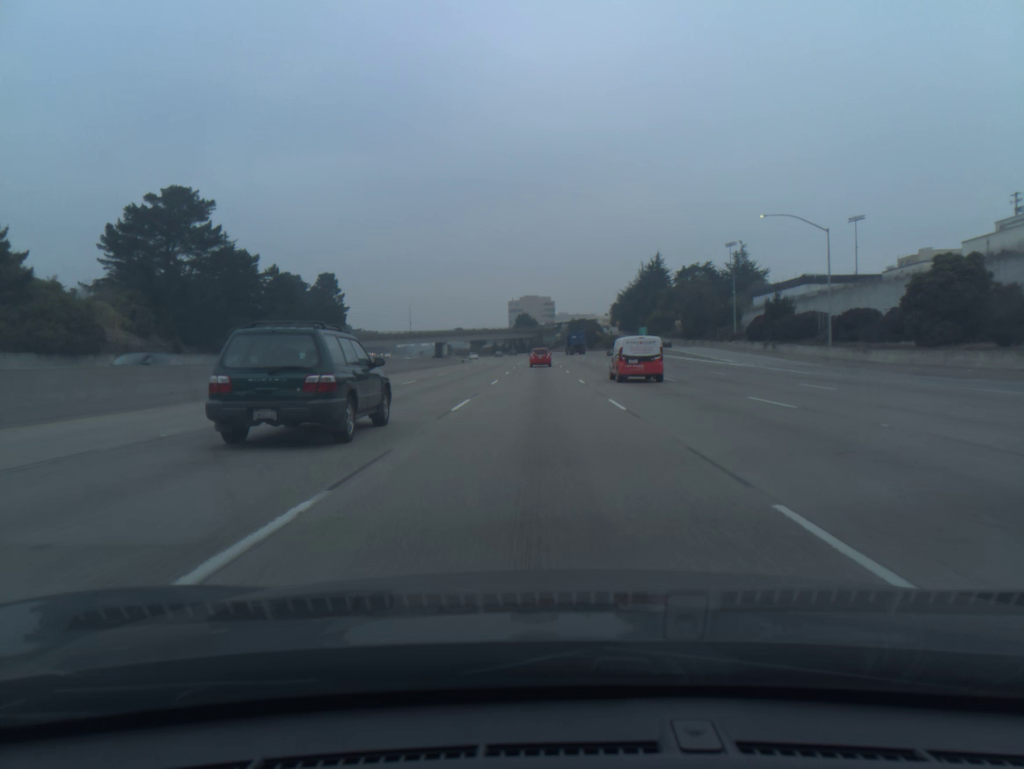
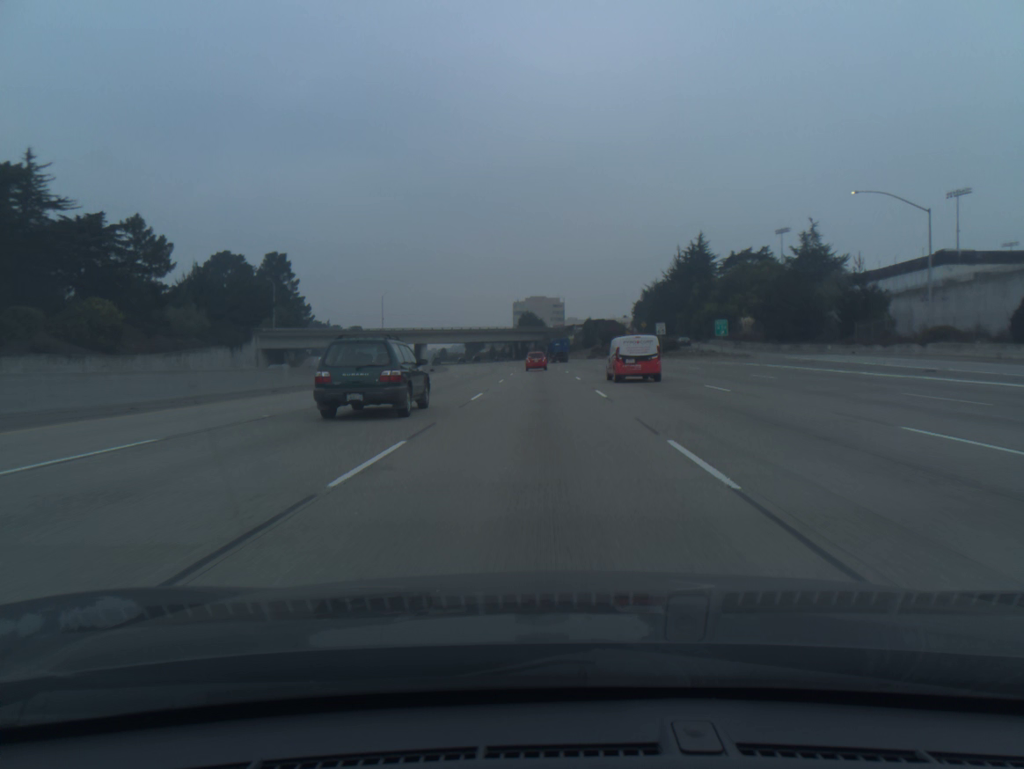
(-0.1, +52.4) m; 0°
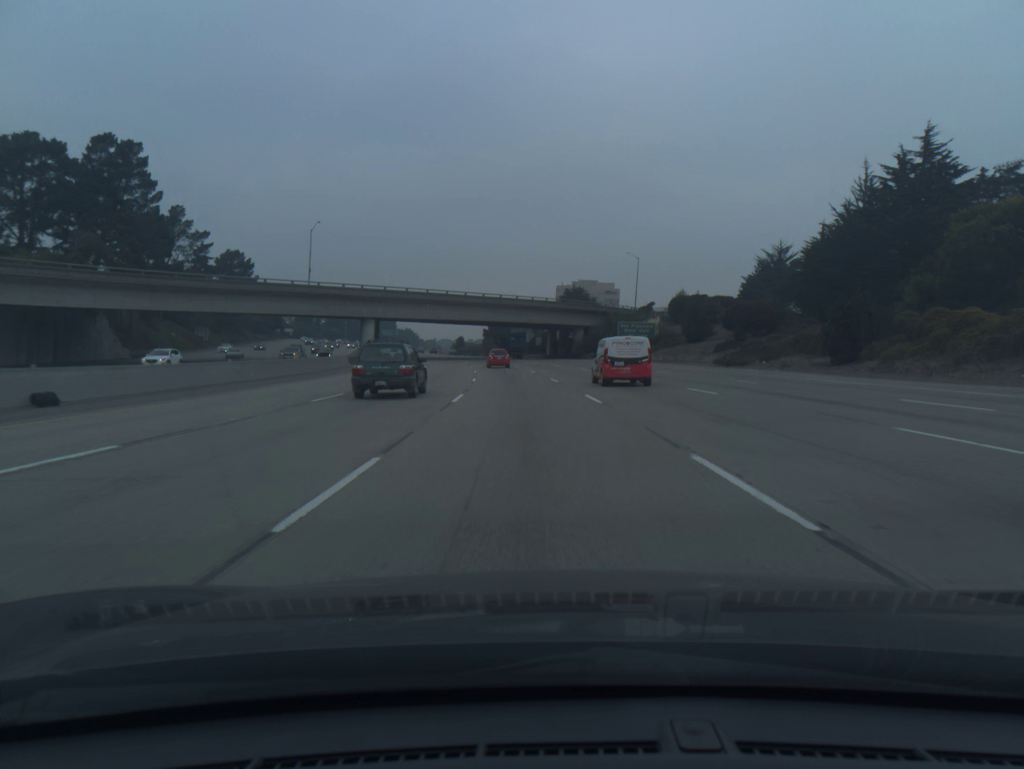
(-1.5, +87.3) m; -3°
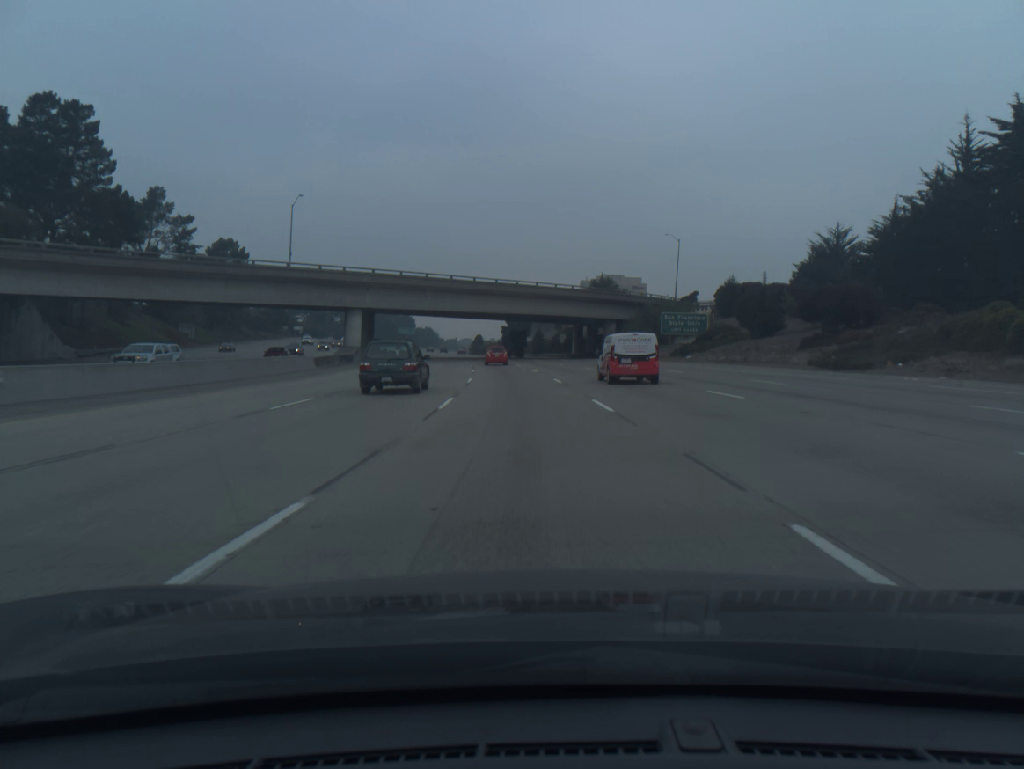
(-0.2, +17.4) m; -2°
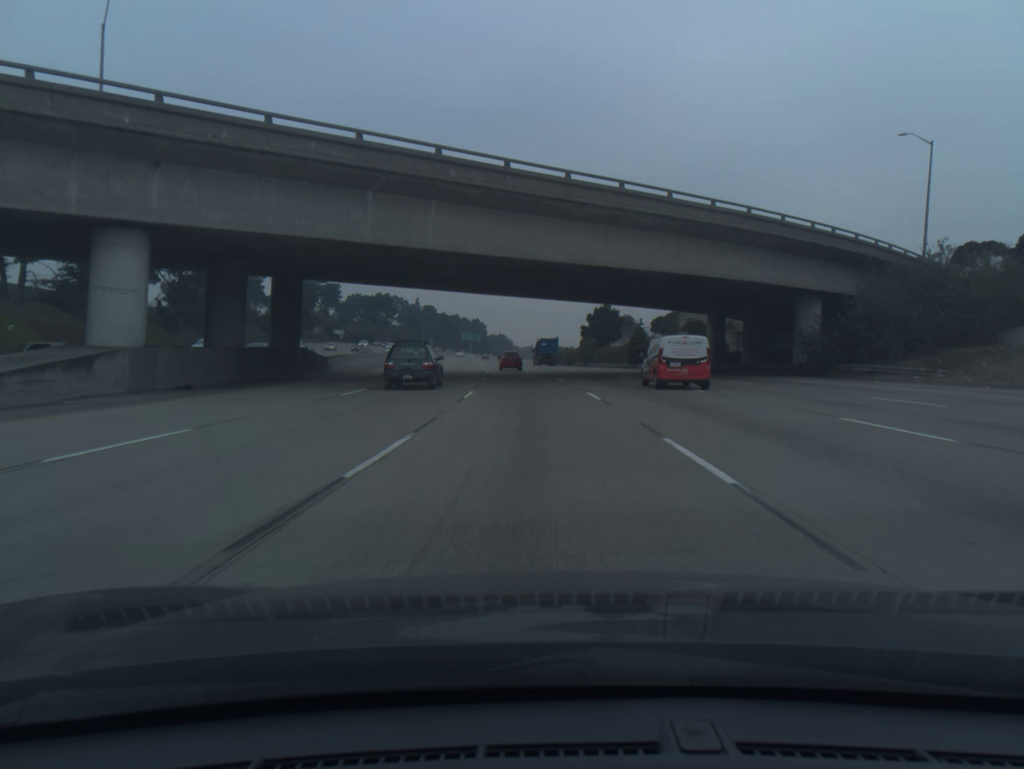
(-2.6, +52.0) m; -6°
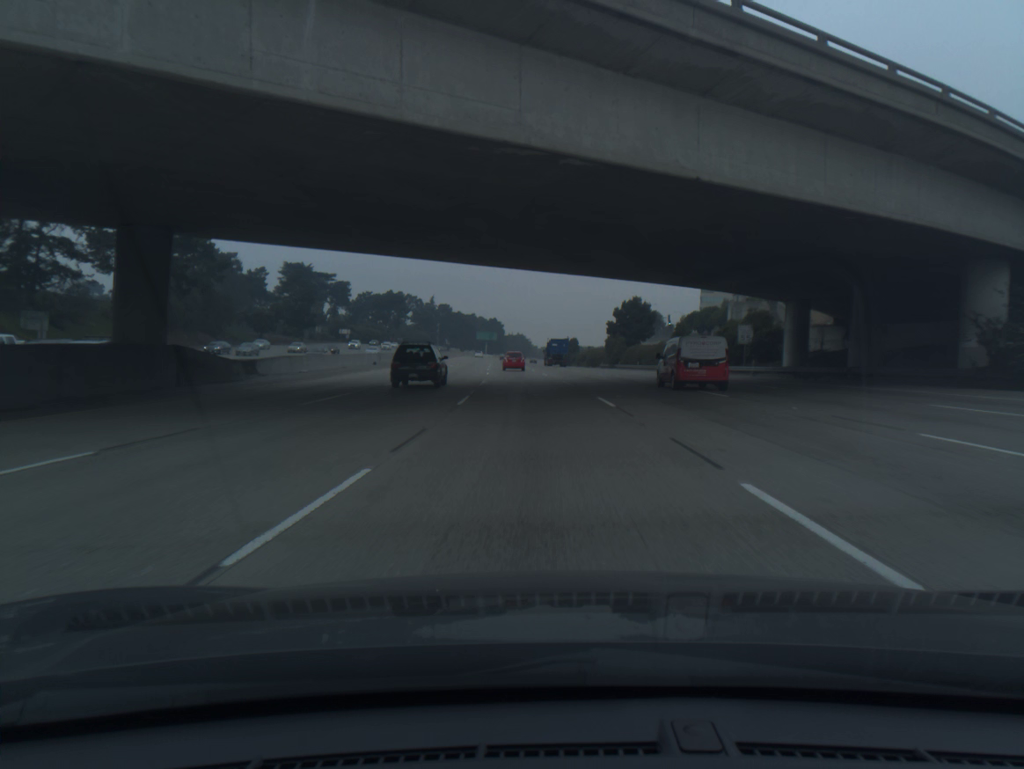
(-0.2, +17.3) m; -1°
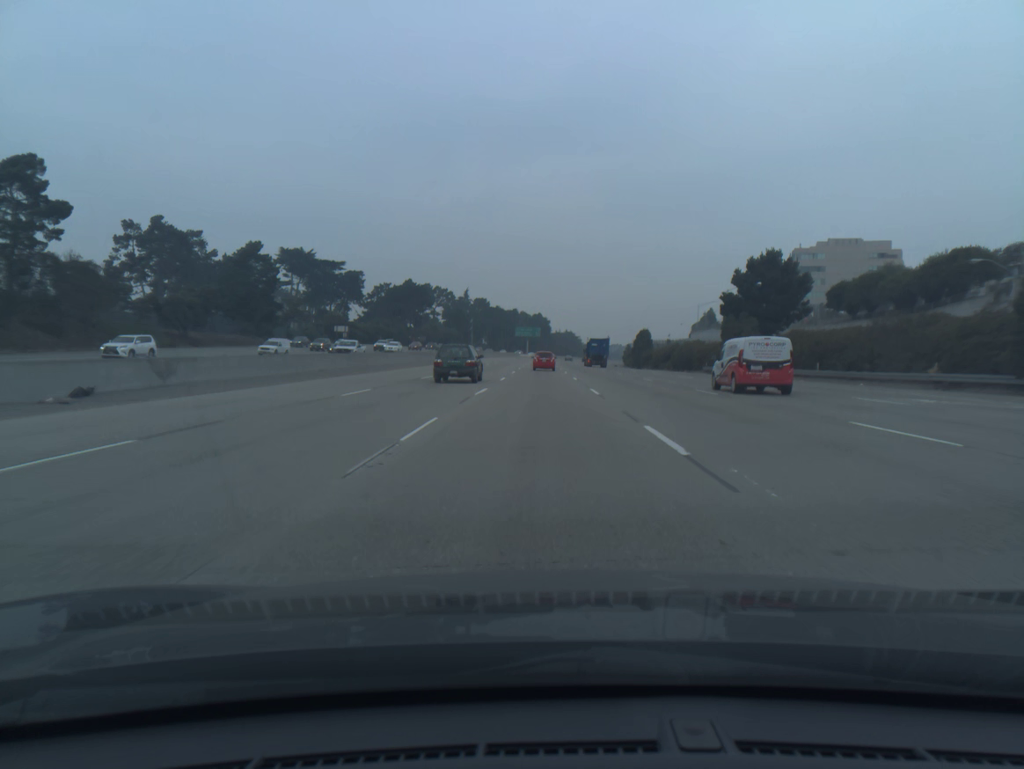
(-1.7, +51.5) m; -4°
